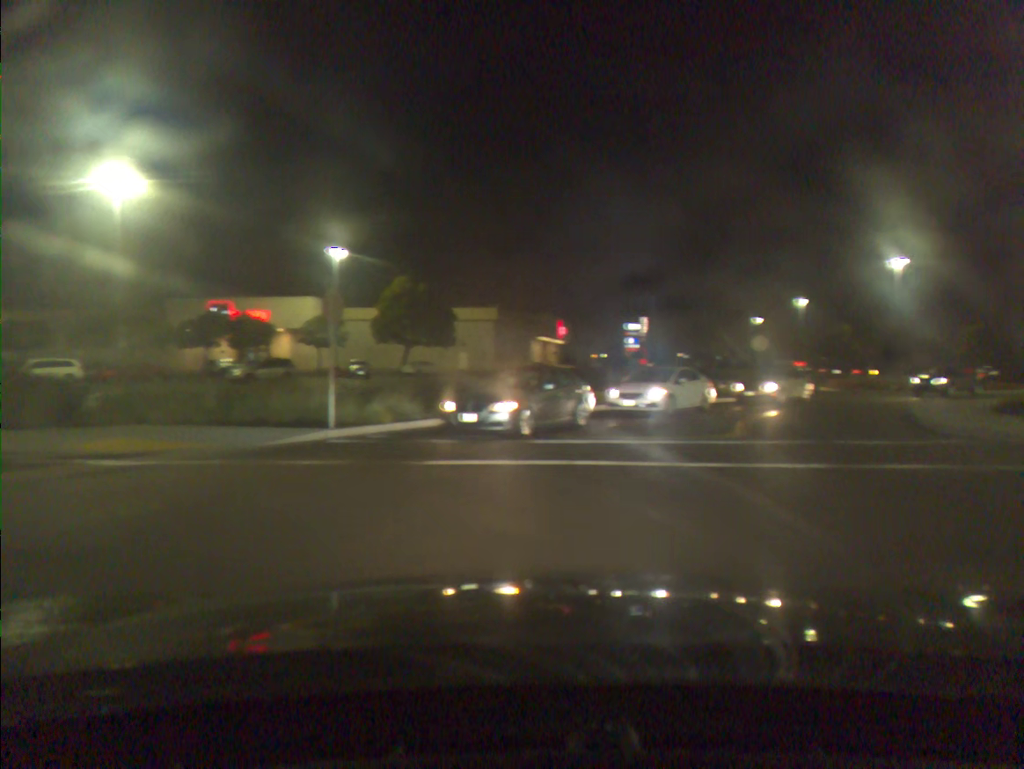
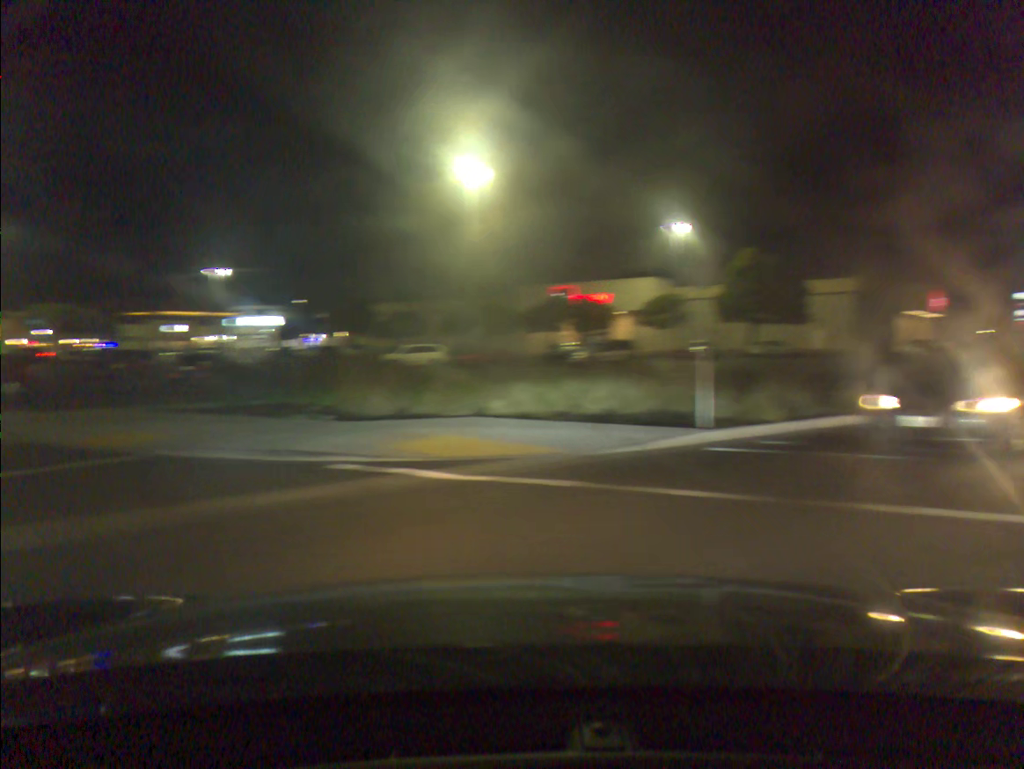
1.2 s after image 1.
(-0.9, +4.2) m; -26°
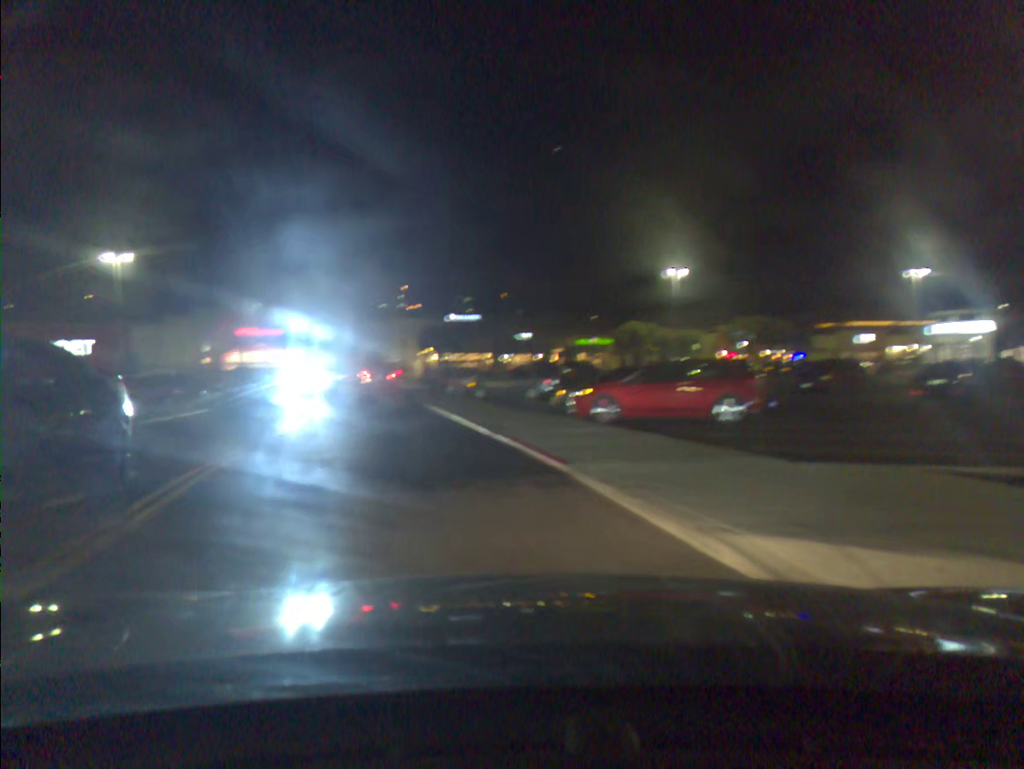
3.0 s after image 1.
(-4.1, +9.3) m; -40°
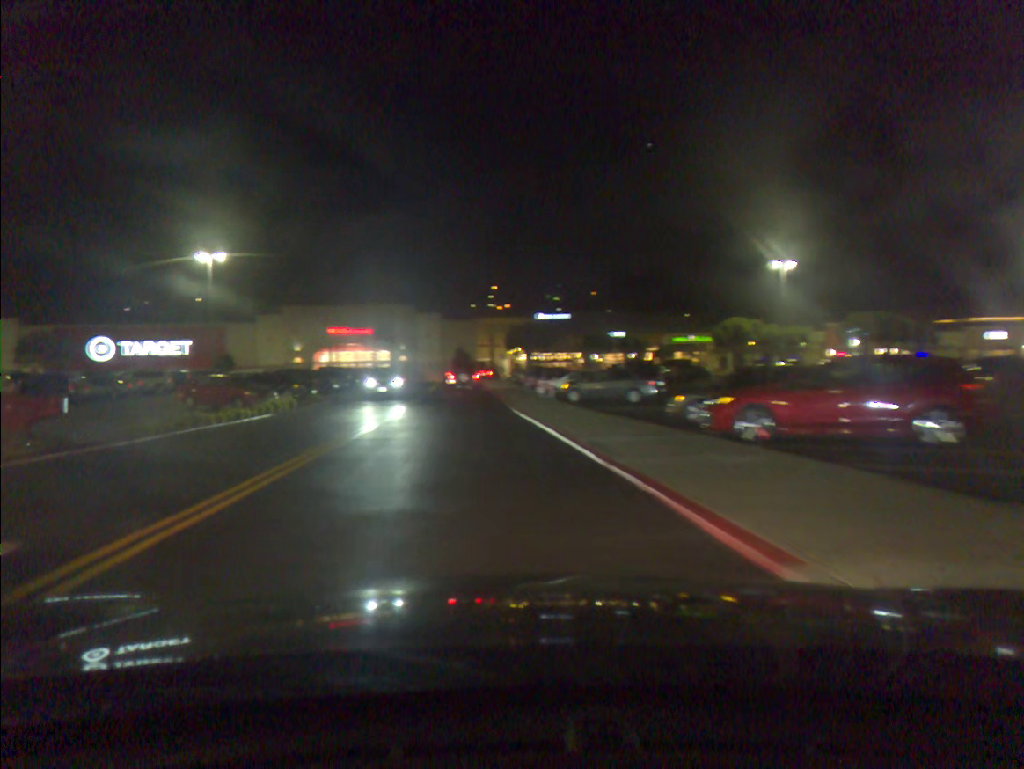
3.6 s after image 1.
(-0.2, +4.2) m; -5°
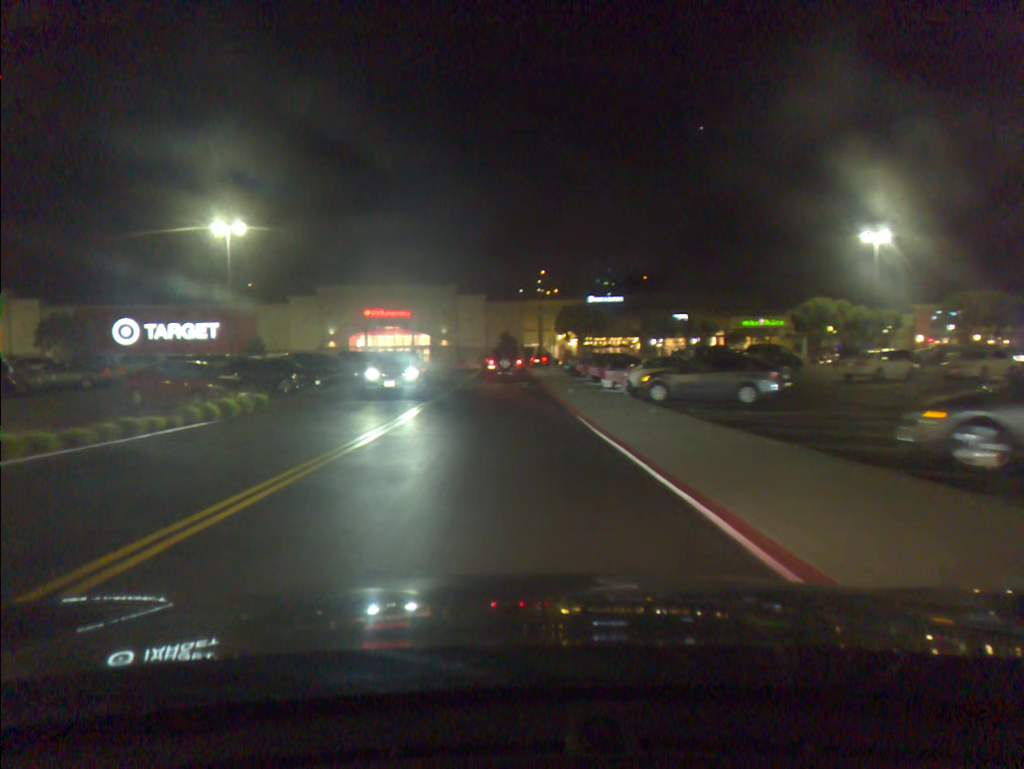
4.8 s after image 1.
(-0.2, +9.3) m; -3°
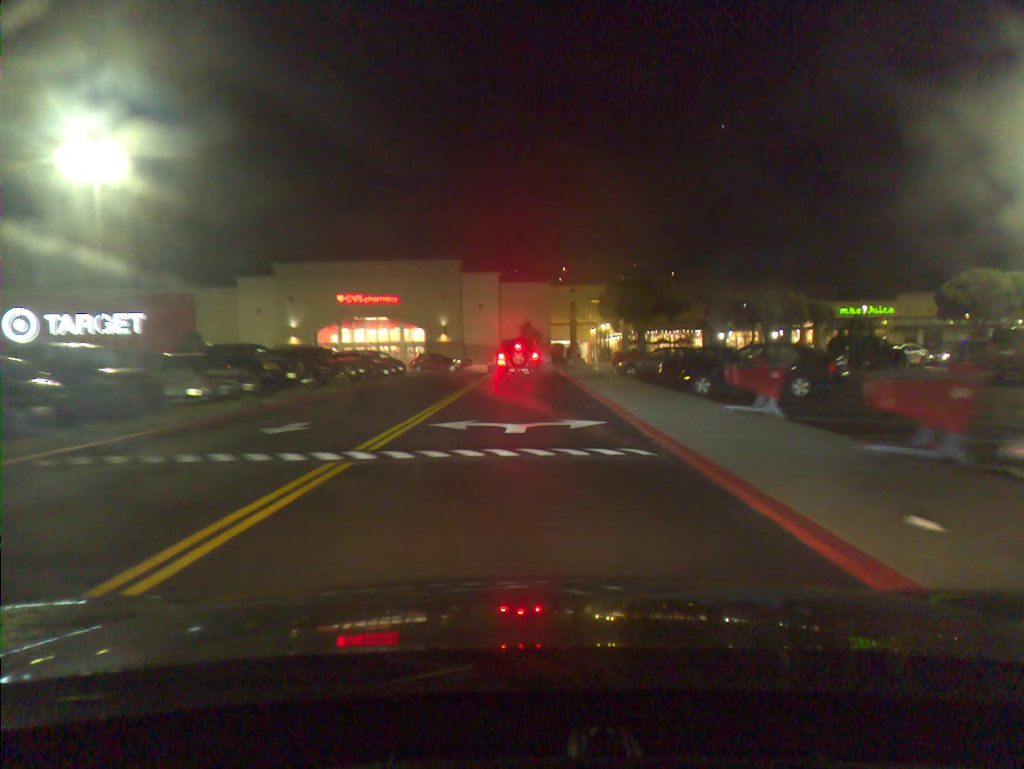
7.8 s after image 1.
(-0.3, +24.8) m; -1°
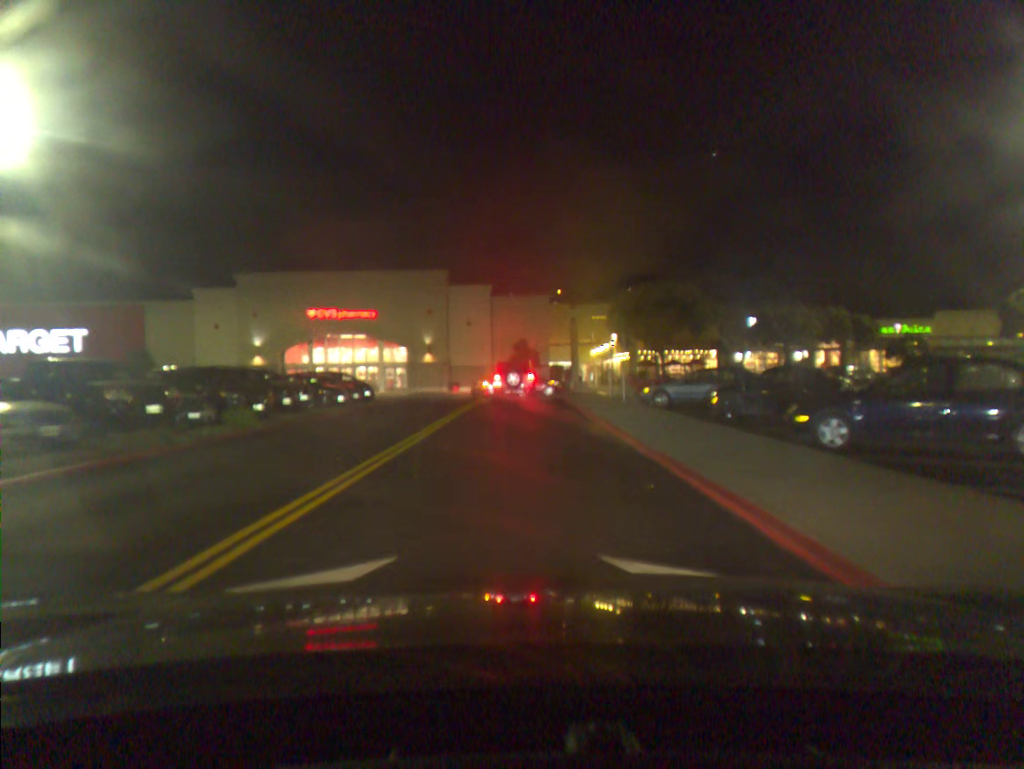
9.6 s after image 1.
(0.0, +9.5) m; 0°
